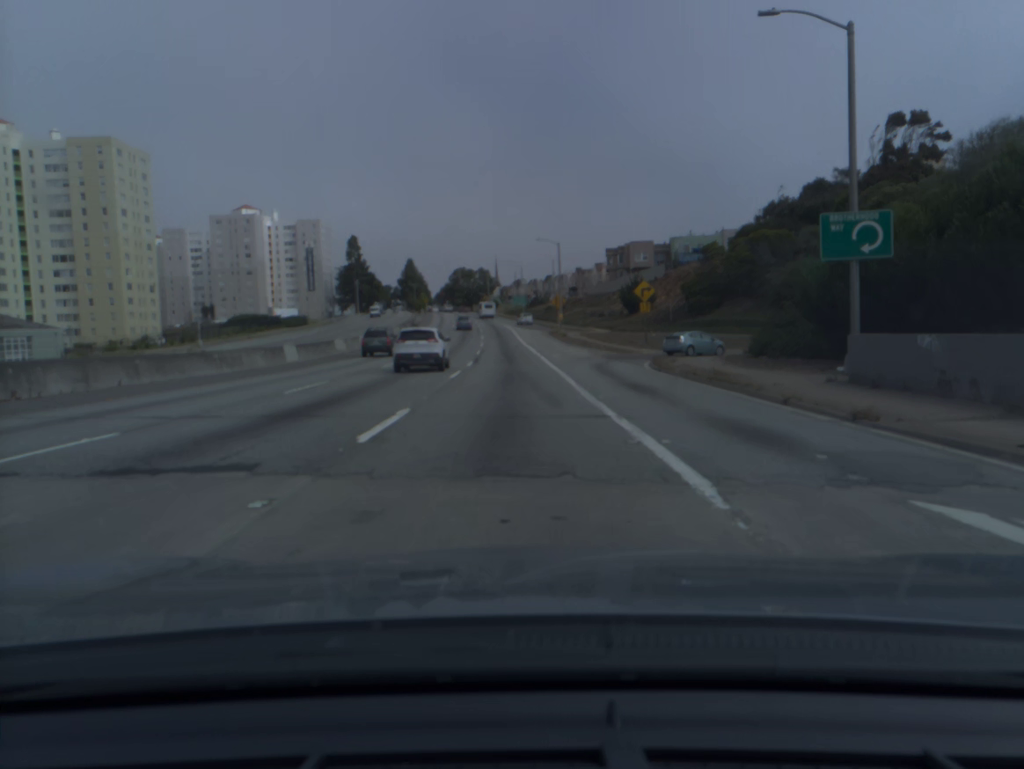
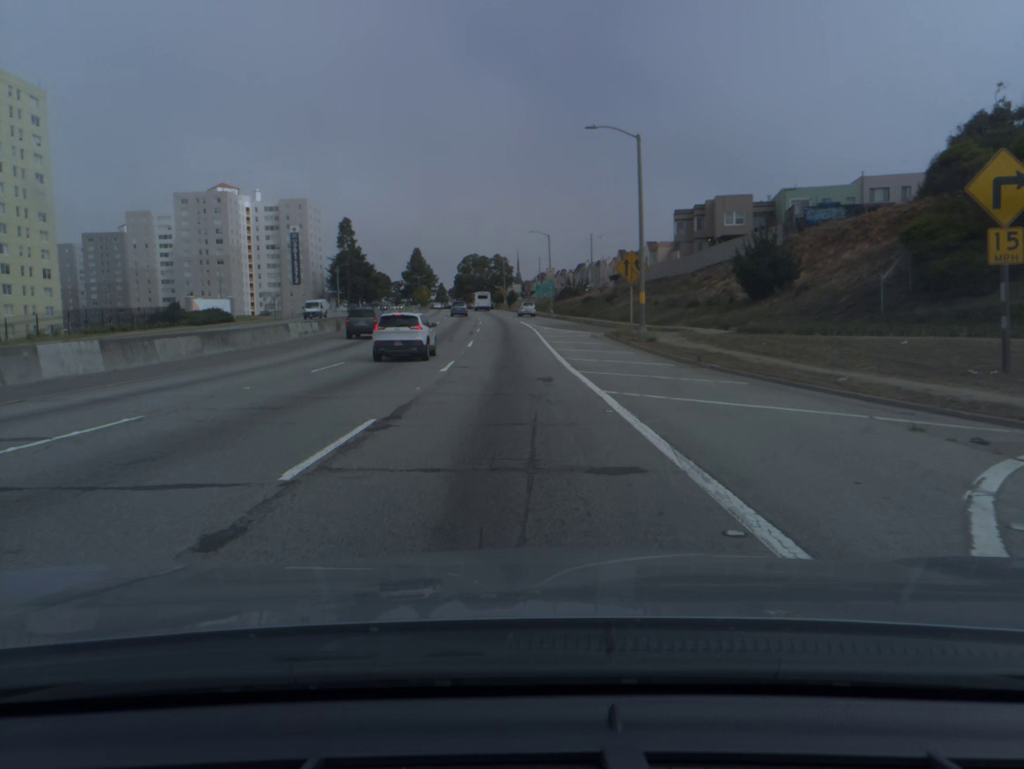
(-0.5, +41.8) m; -2°
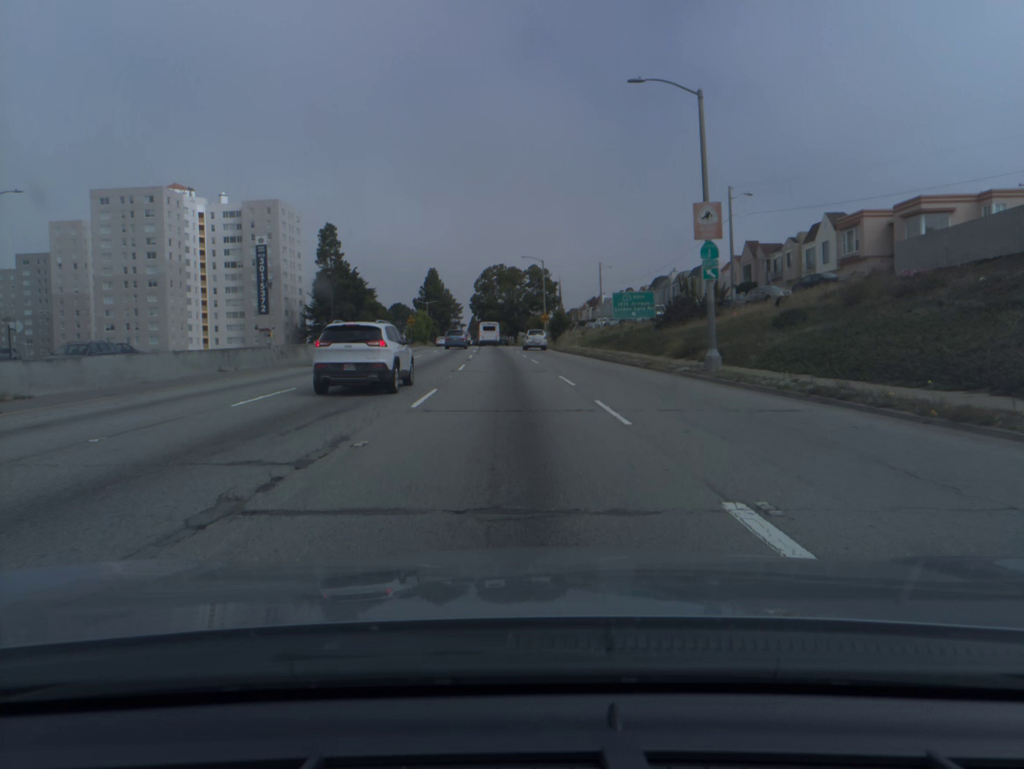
(-1.6, +65.9) m; -3°
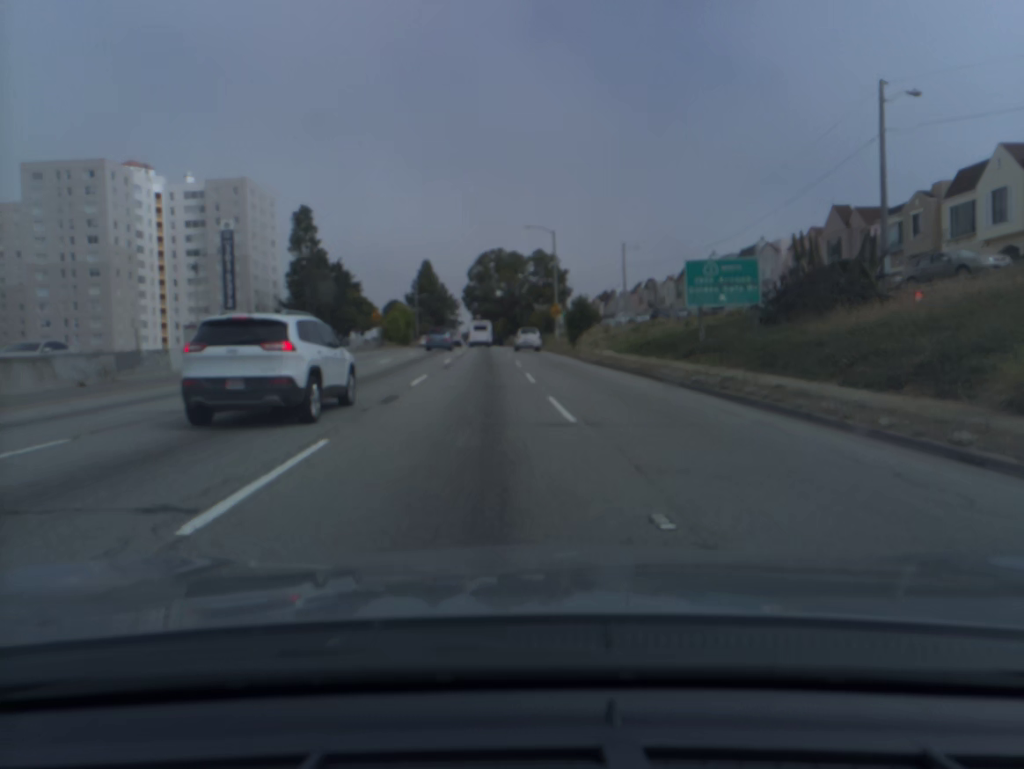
(-0.1, +24.5) m; 0°
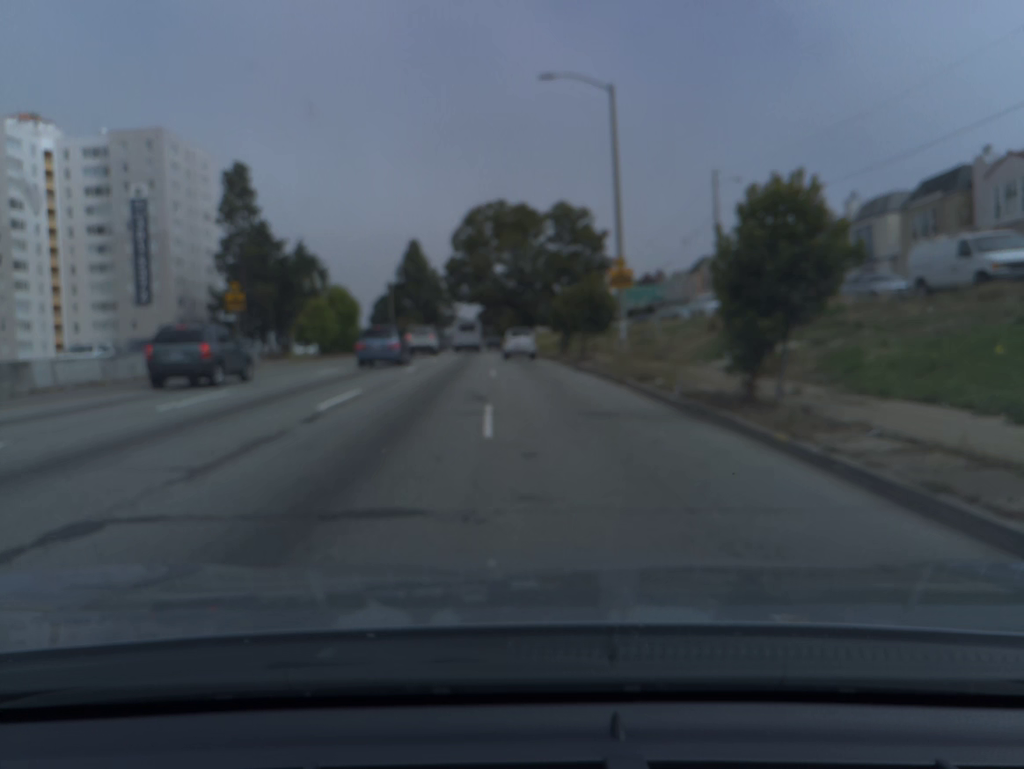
(-0.1, +34.6) m; -1°
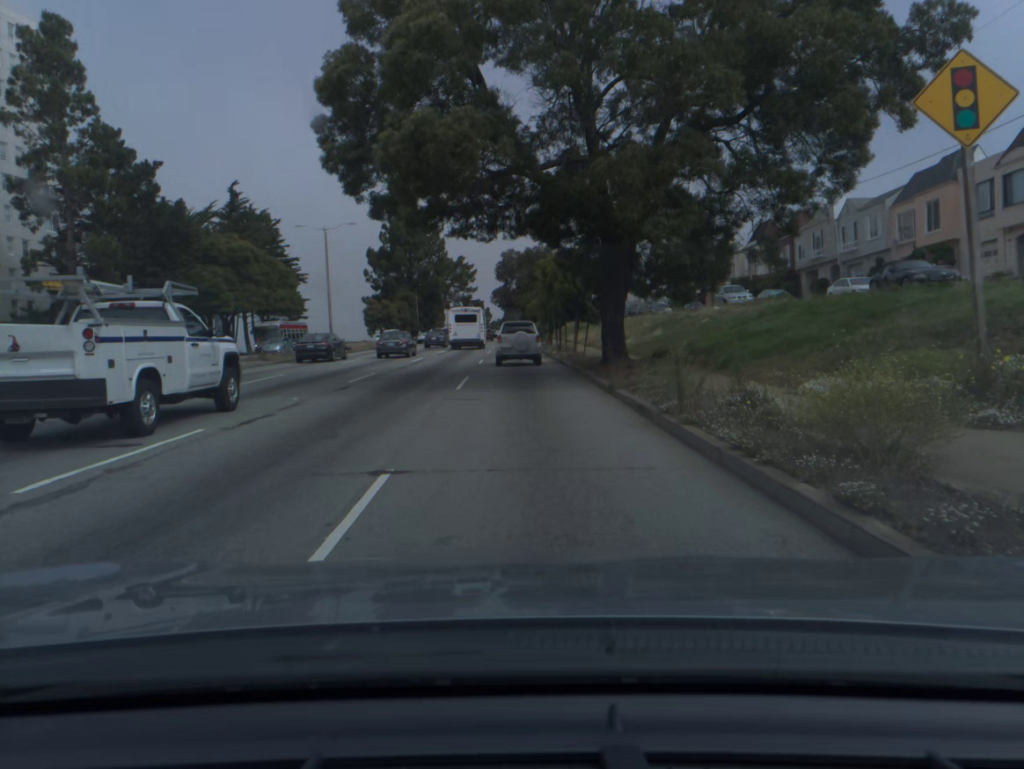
(-1.3, +52.3) m; -2°
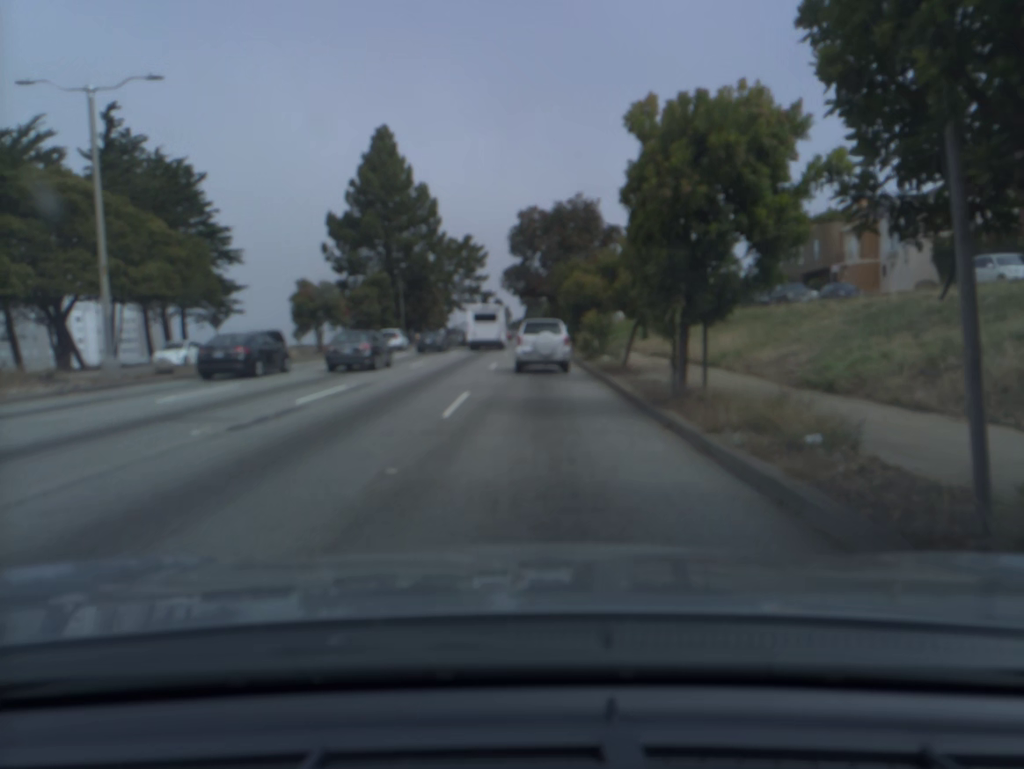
(-0.6, +35.5) m; -1°
